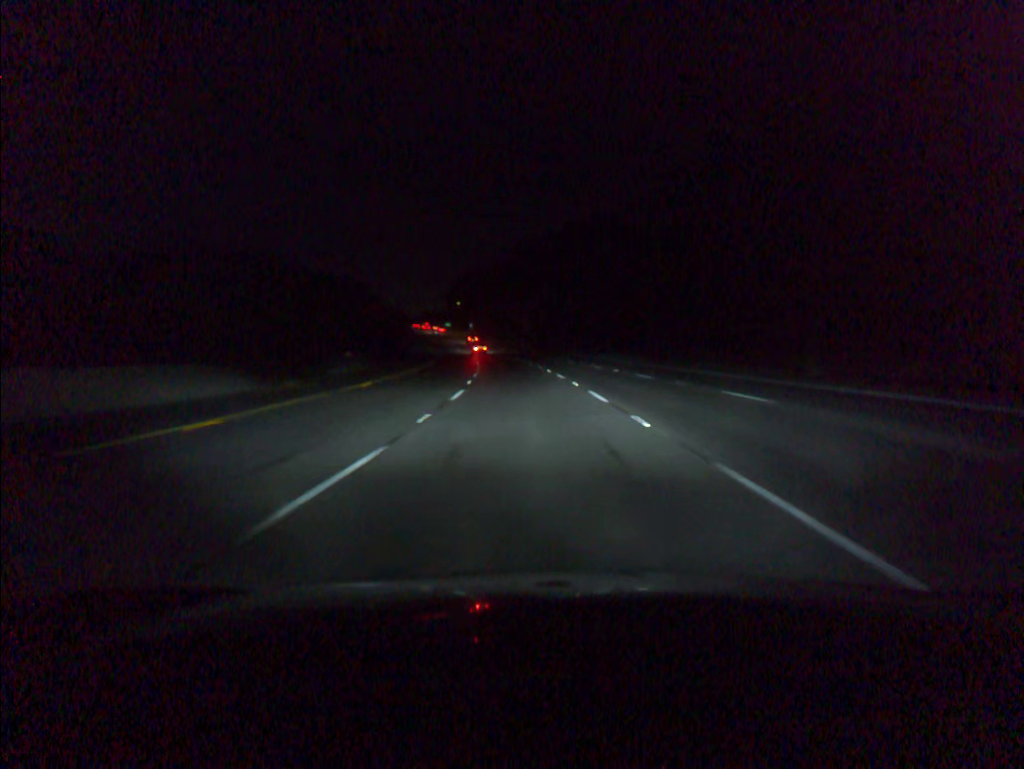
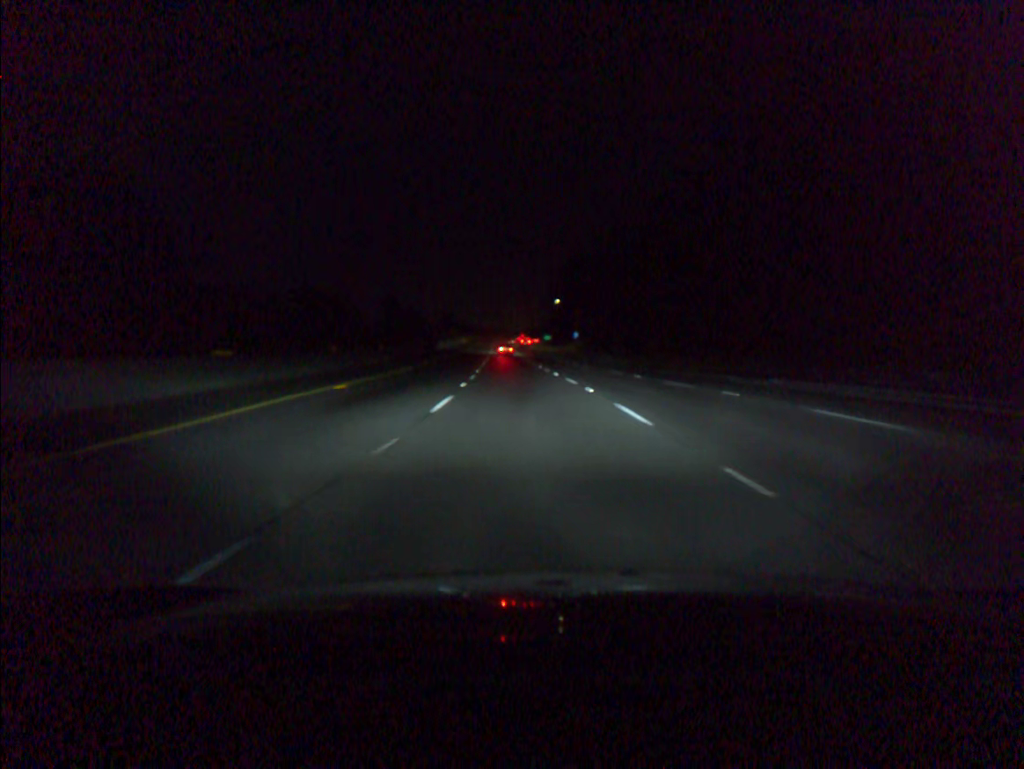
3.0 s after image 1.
(-6.8, +92.2) m; -8°
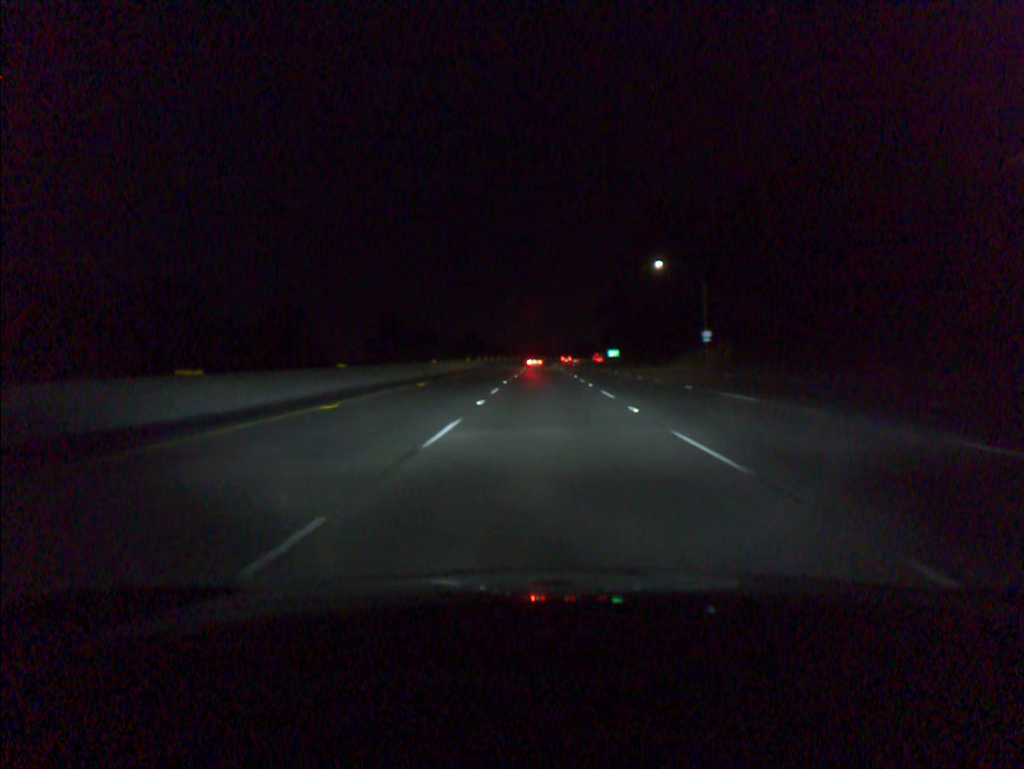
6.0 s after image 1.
(-4.3, +91.7) m; -3°
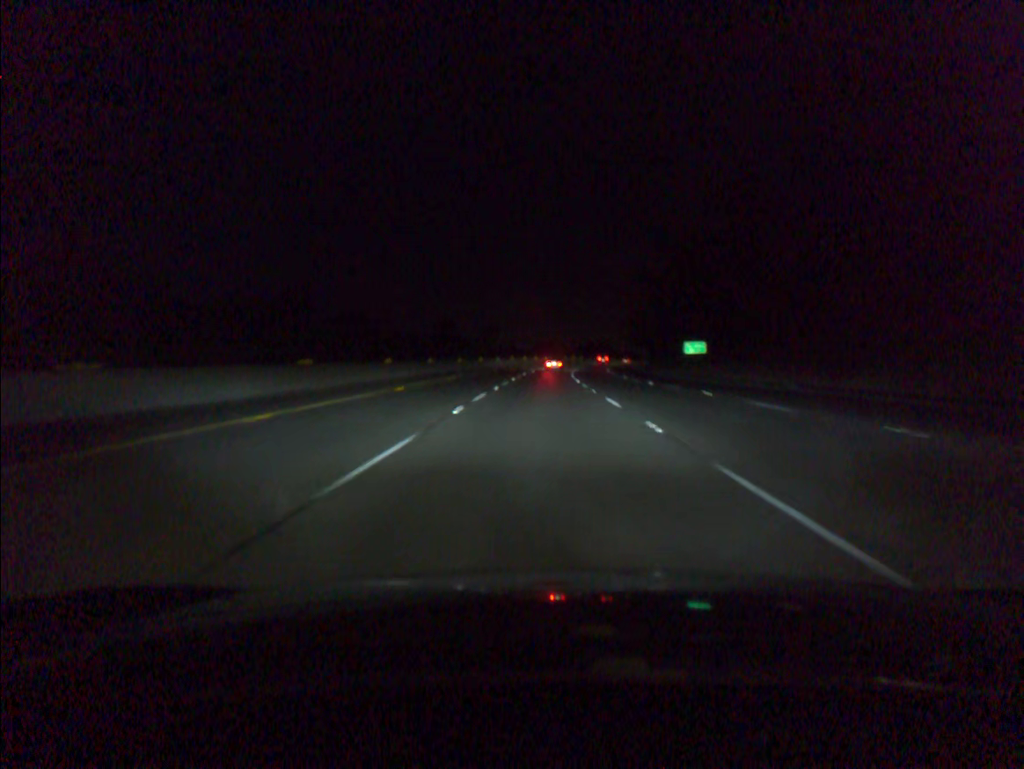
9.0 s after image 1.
(+0.4, +91.7) m; 0°
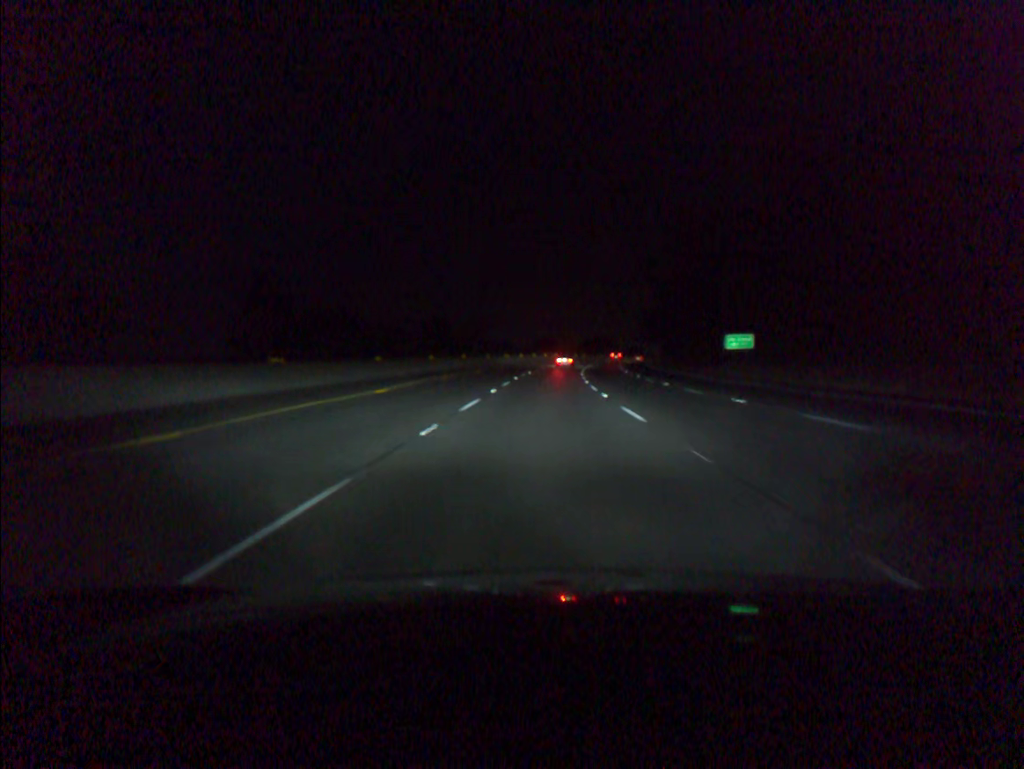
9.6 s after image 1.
(0.0, +18.5) m; 0°
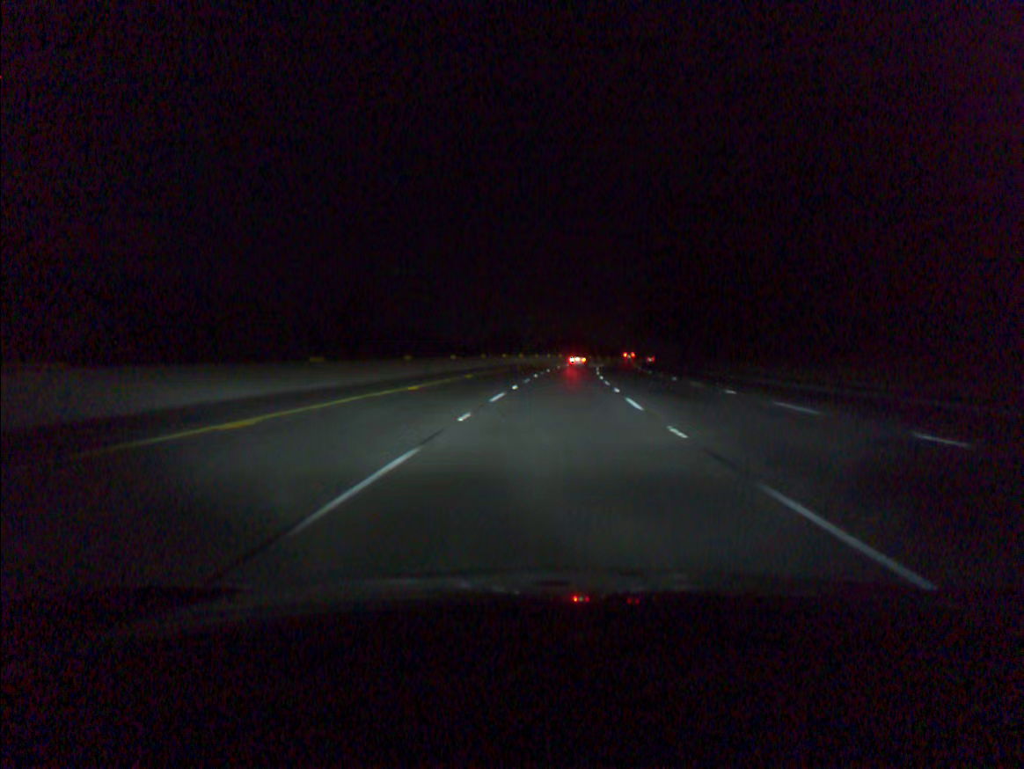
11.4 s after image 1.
(+1.0, +55.7) m; +2°
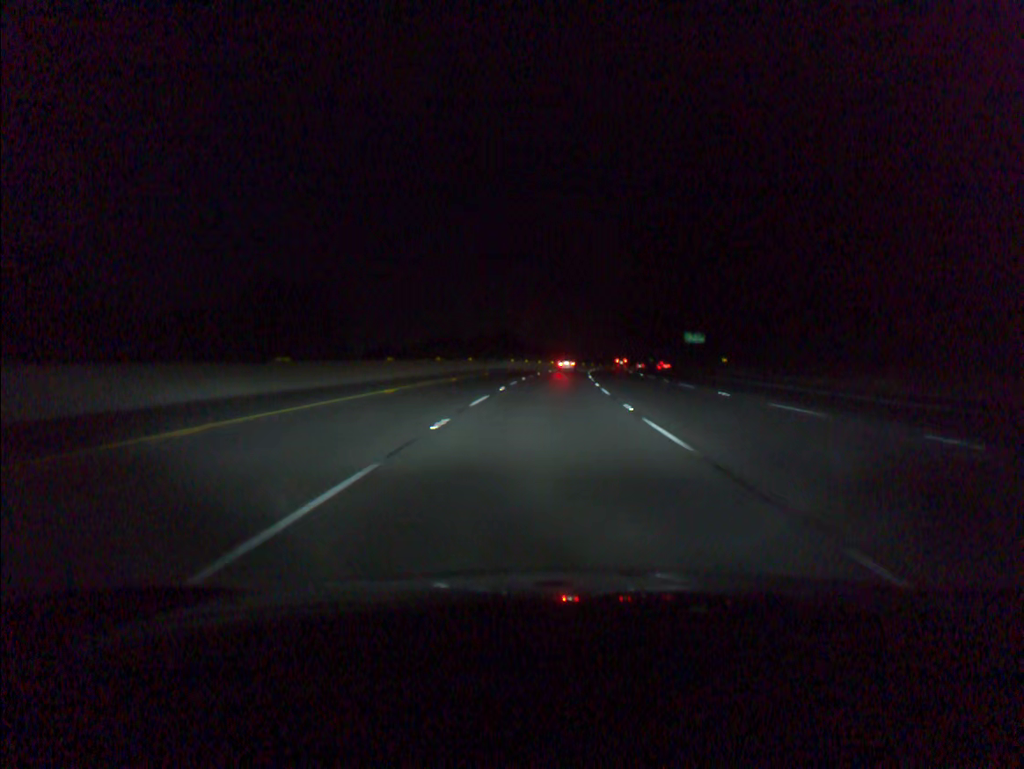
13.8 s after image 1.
(+3.6, +74.2) m; +5°
